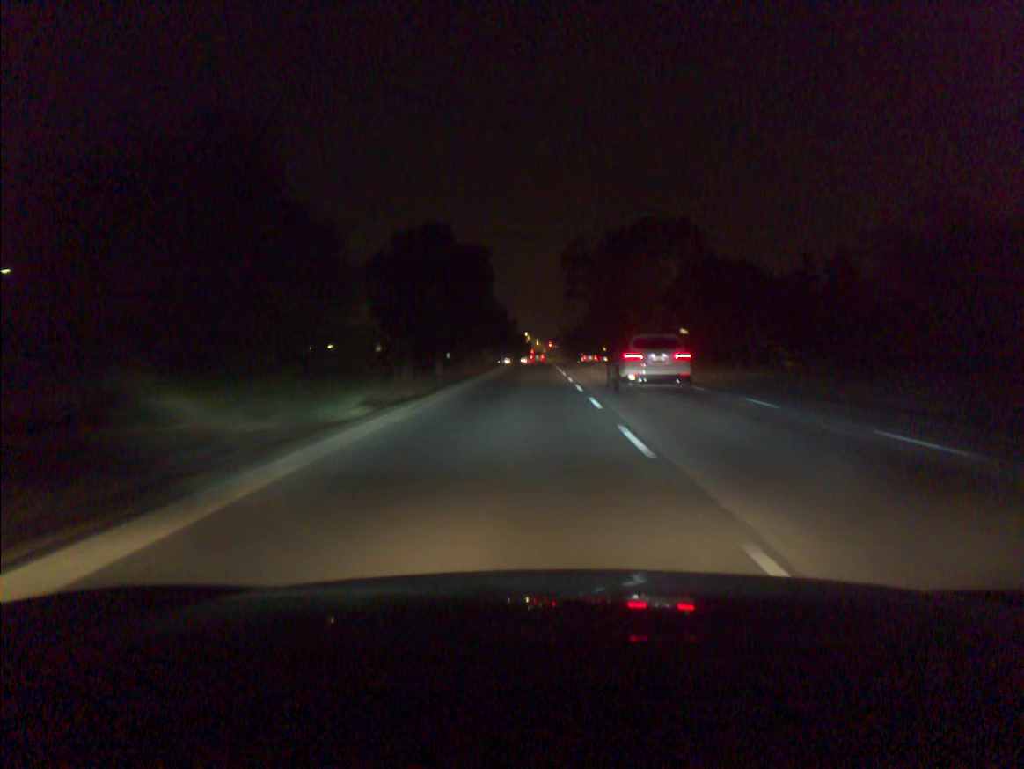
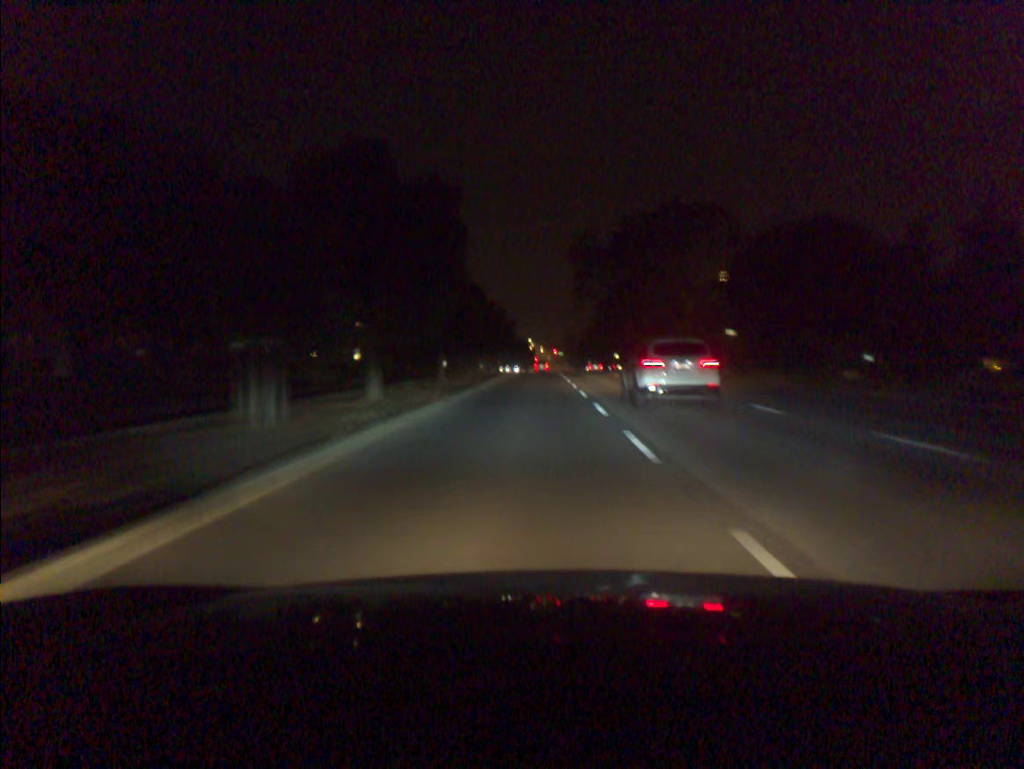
(0.0, +14.2) m; 0°
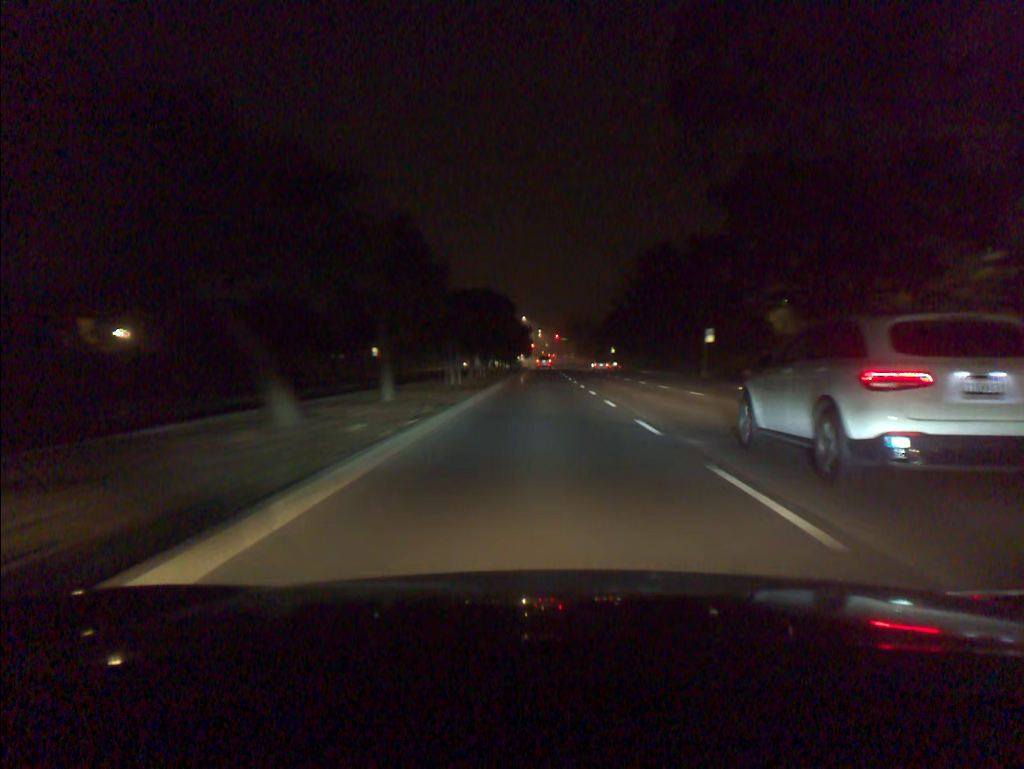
(-0.2, +68.5) m; 0°
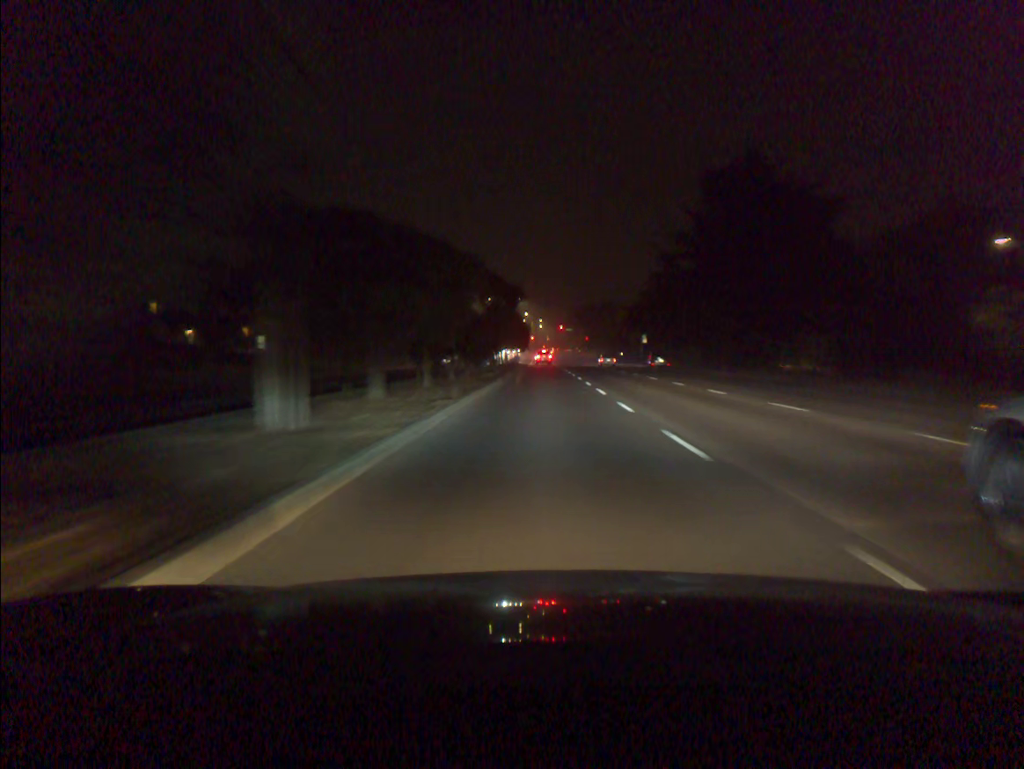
(0.0, +39.5) m; 0°
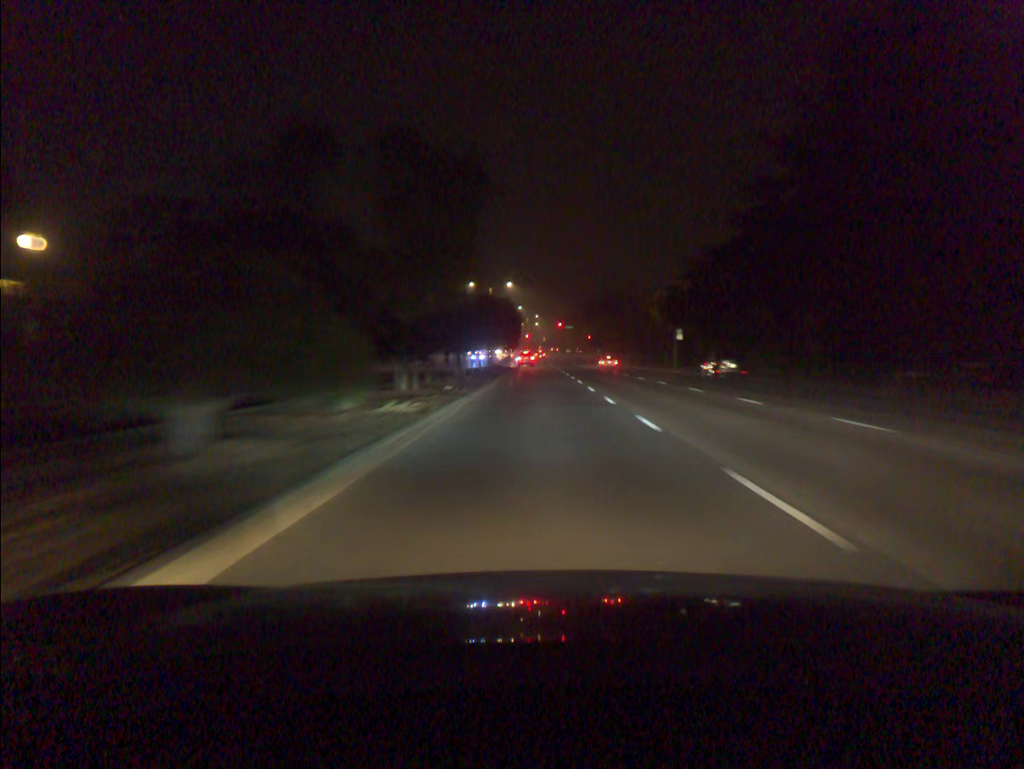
(0.0, +25.5) m; 0°
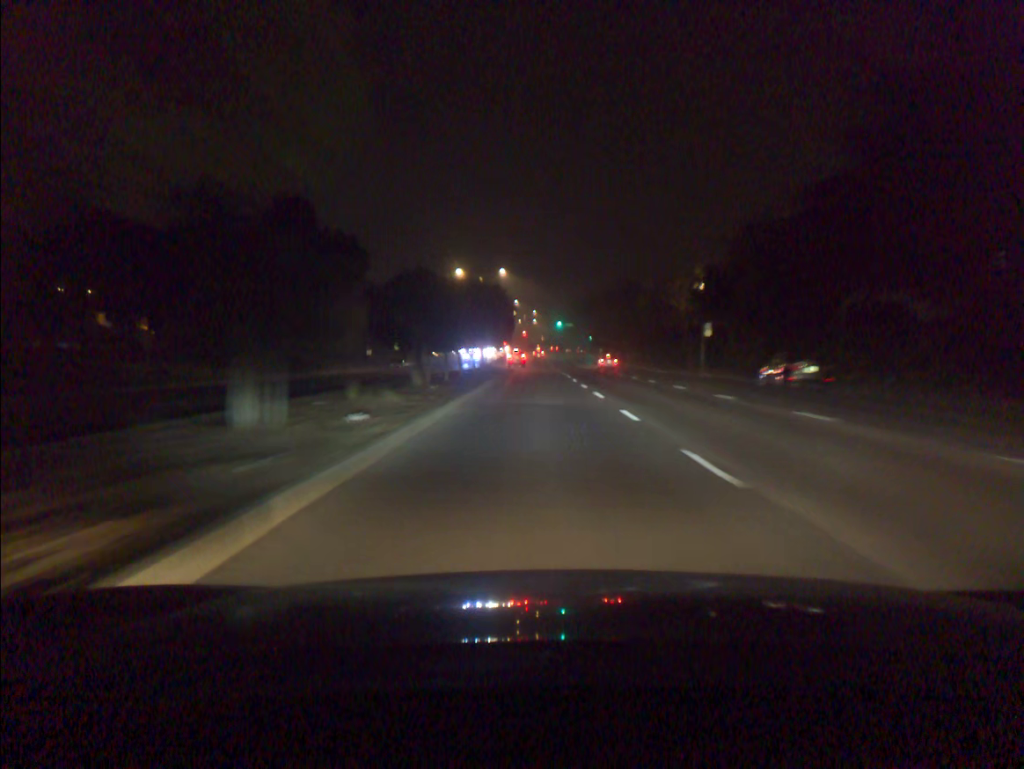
(0.0, +12.4) m; 0°
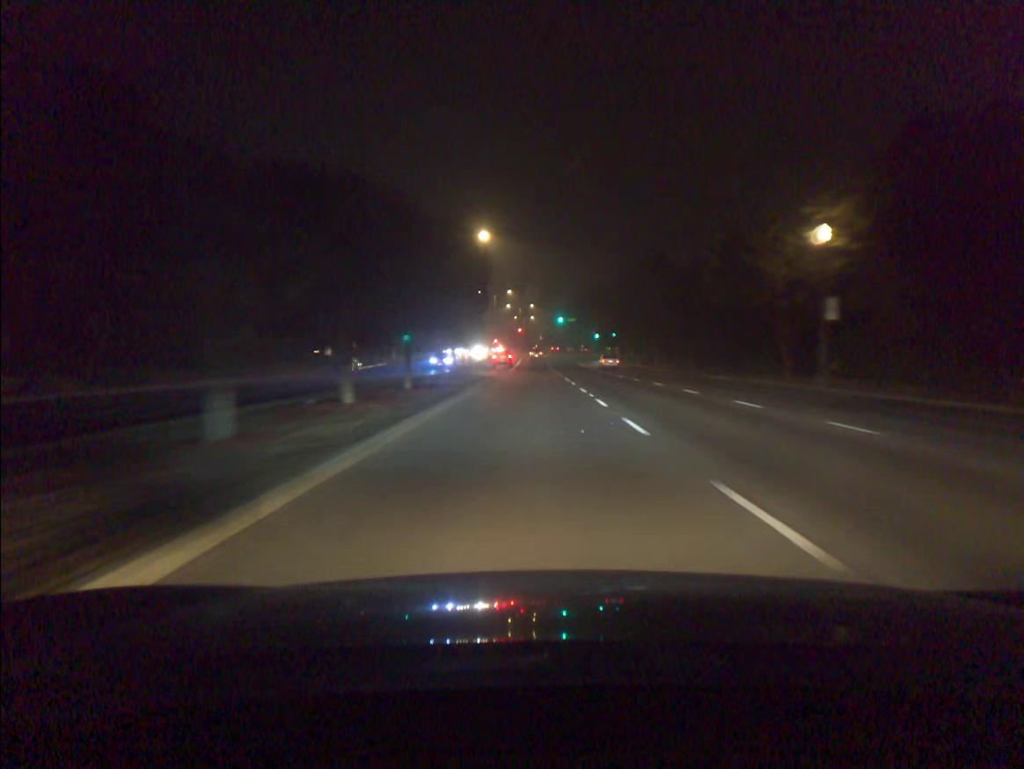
(0.0, +24.2) m; 0°
